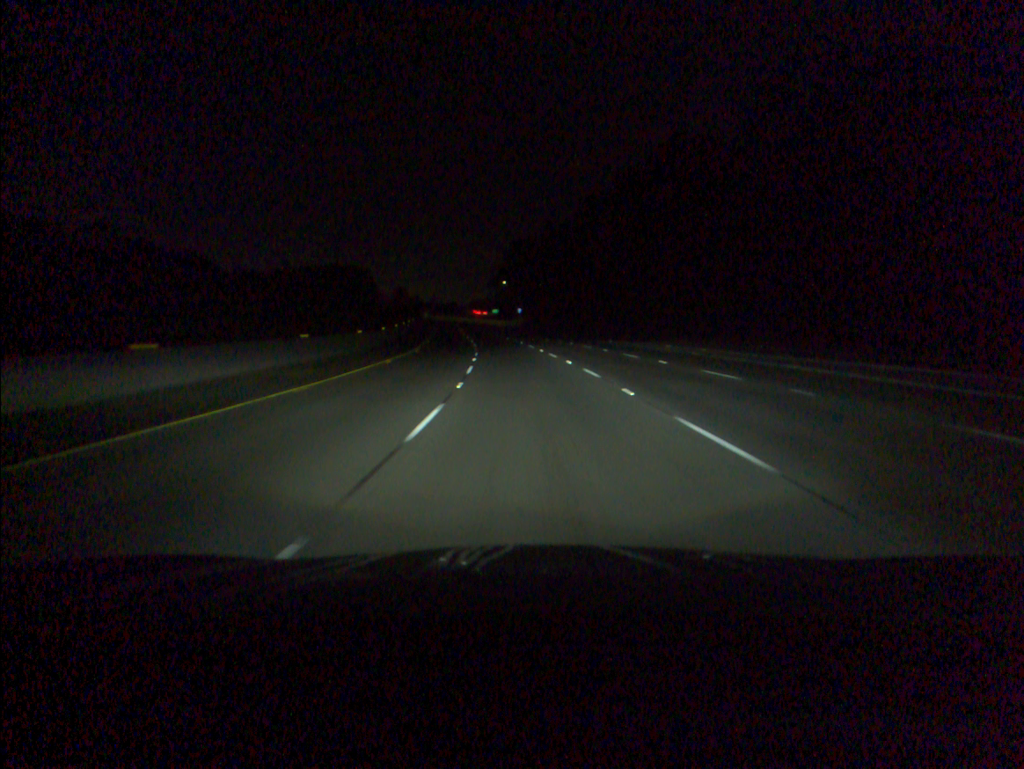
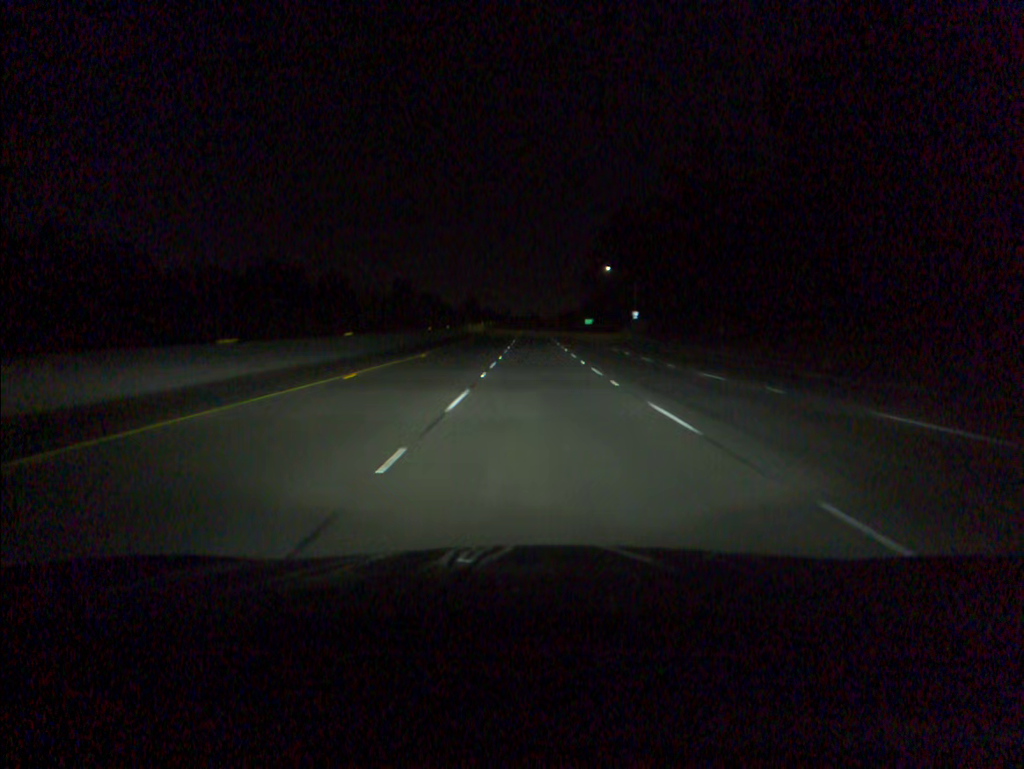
(-5.3, +83.8) m; -6°
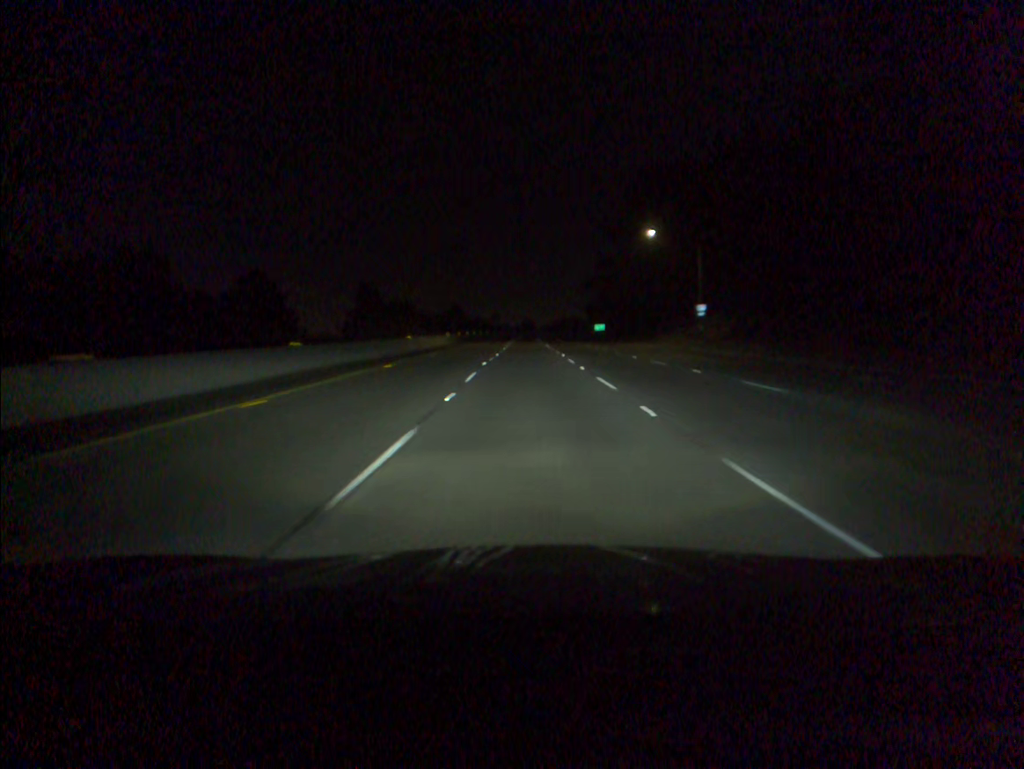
(+0.2, +50.7) m; 0°
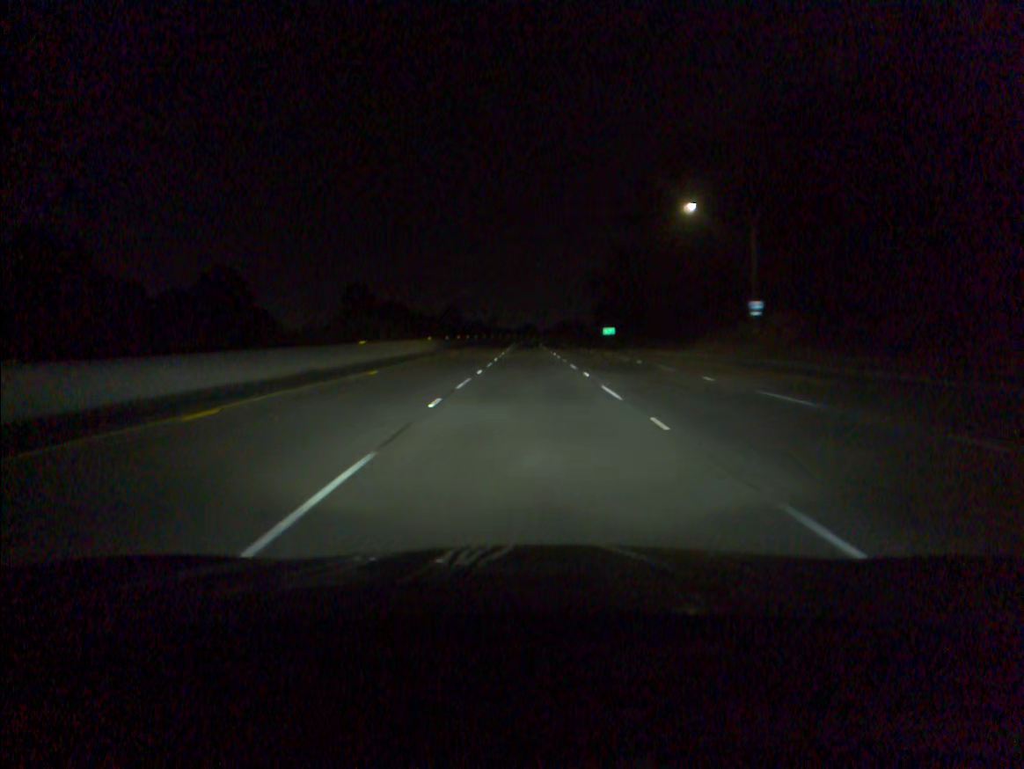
(0.0, +16.8) m; 0°
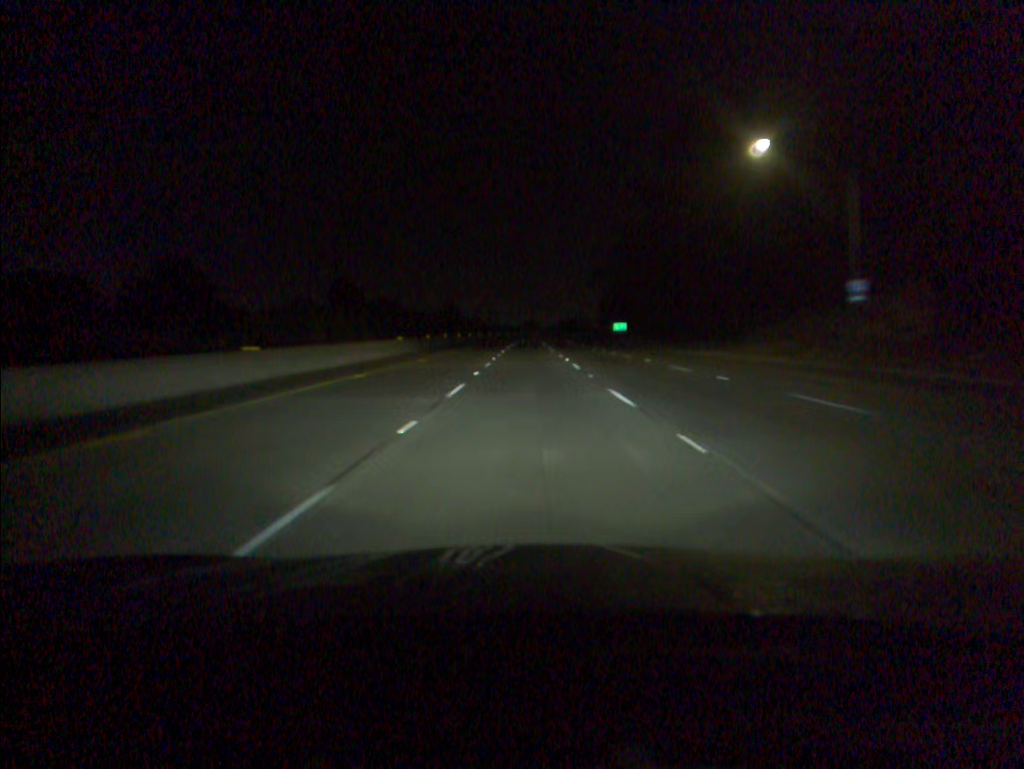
(0.0, +16.8) m; 0°
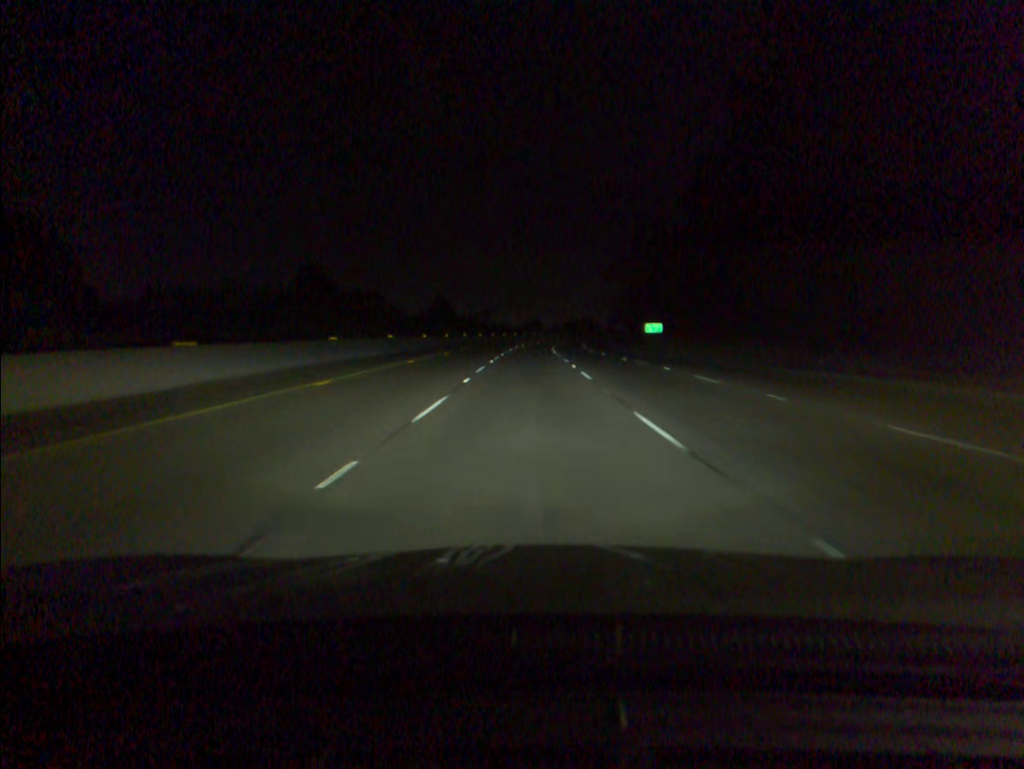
(0.0, +33.7) m; 0°
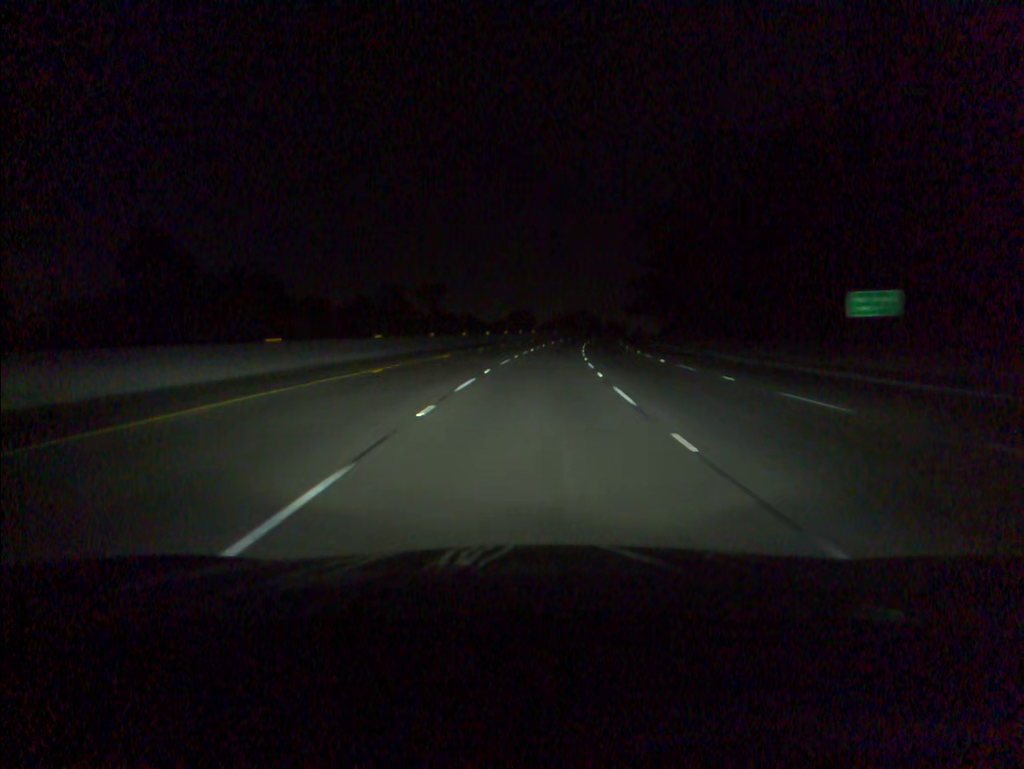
(+0.3, +67.5) m; +1°
